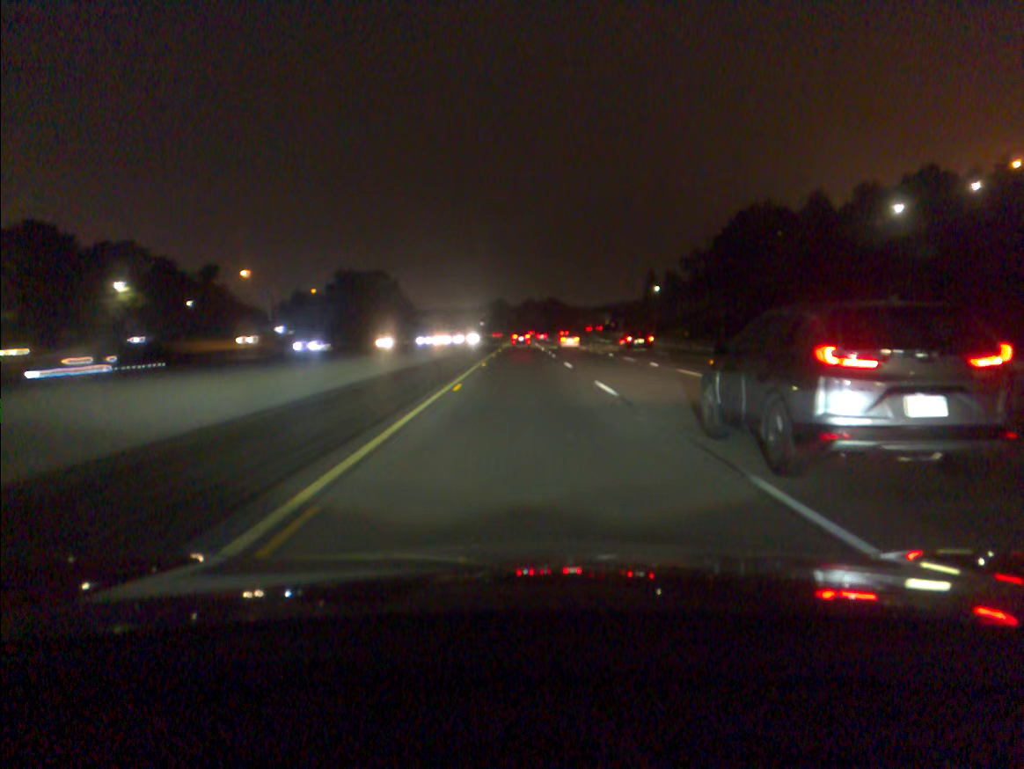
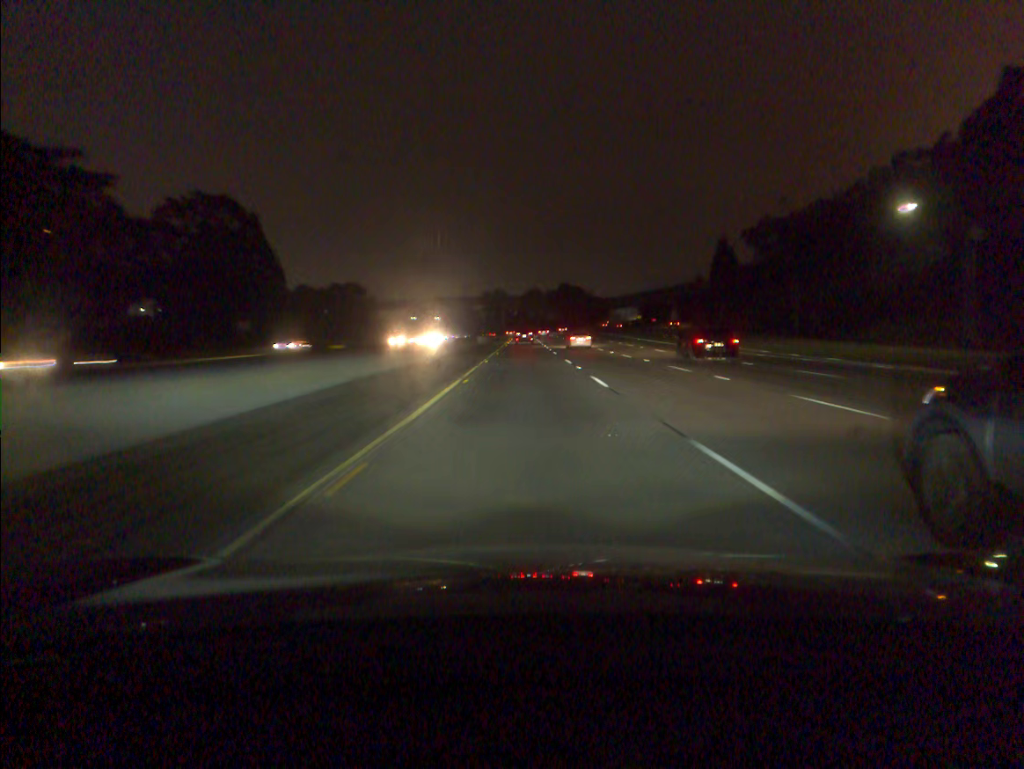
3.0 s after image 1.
(-0.1, +99.6) m; 0°
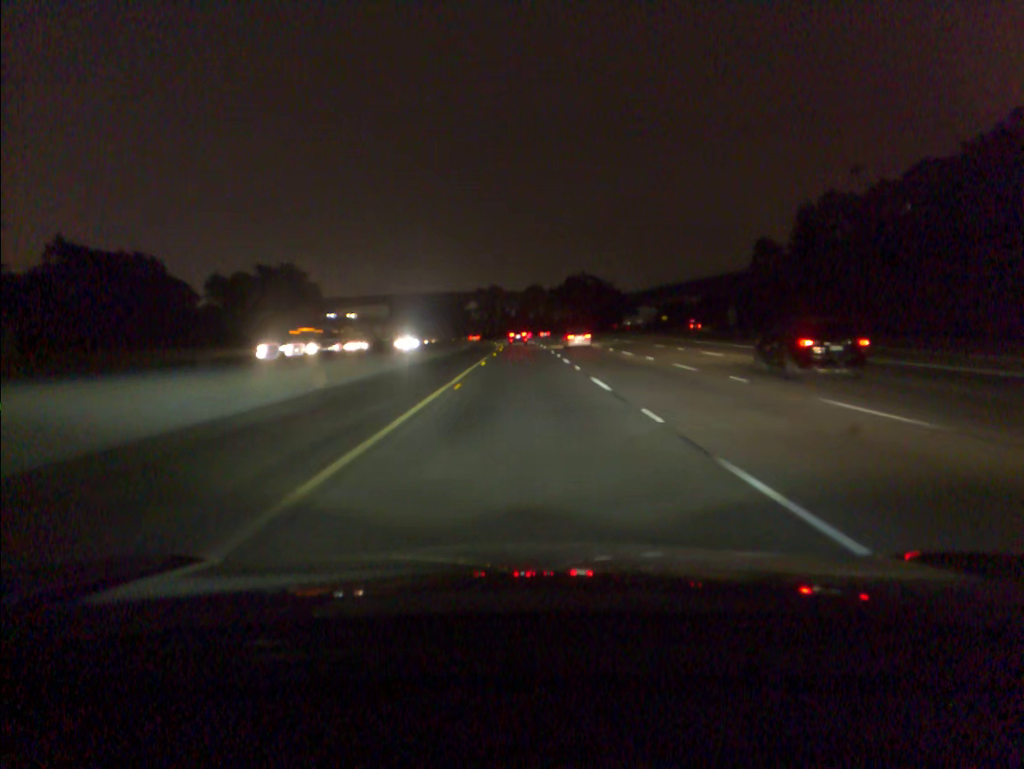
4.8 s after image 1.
(+0.1, +60.2) m; 0°
